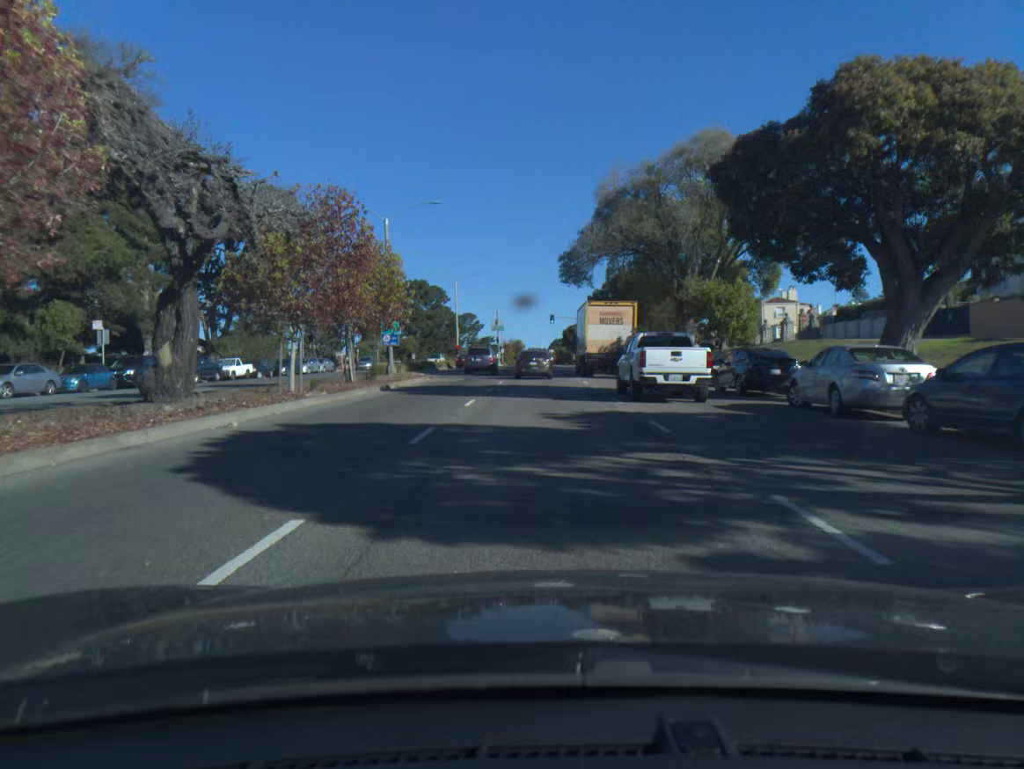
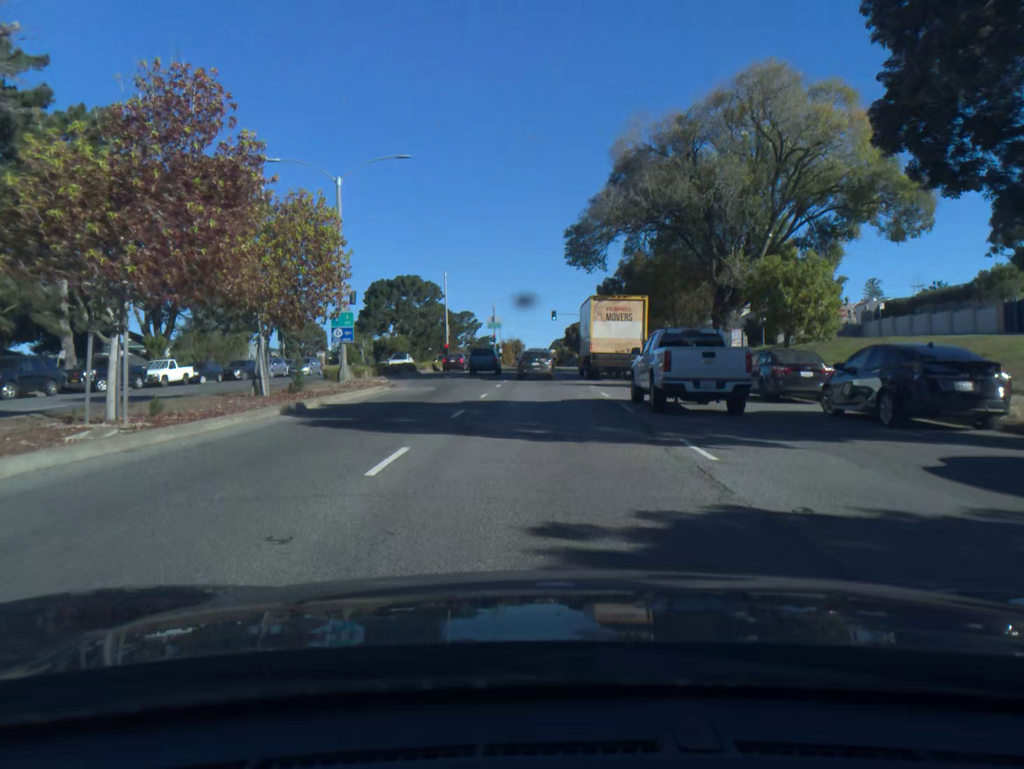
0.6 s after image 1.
(0.0, +10.1) m; 0°
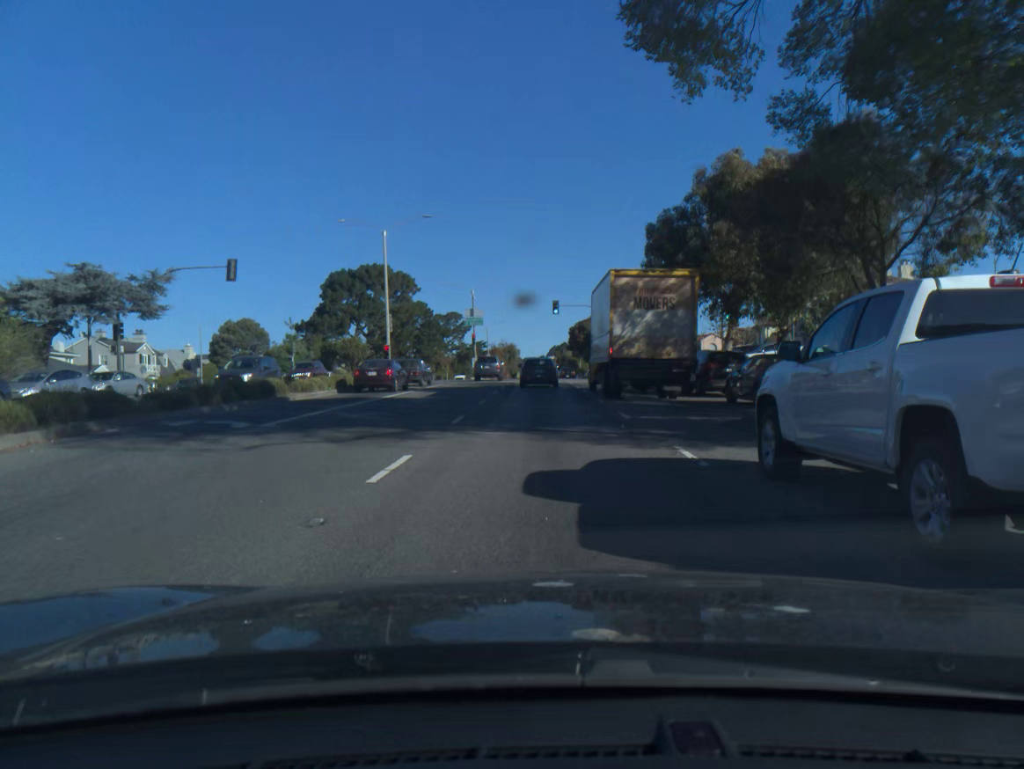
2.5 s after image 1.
(0.0, +28.1) m; 0°
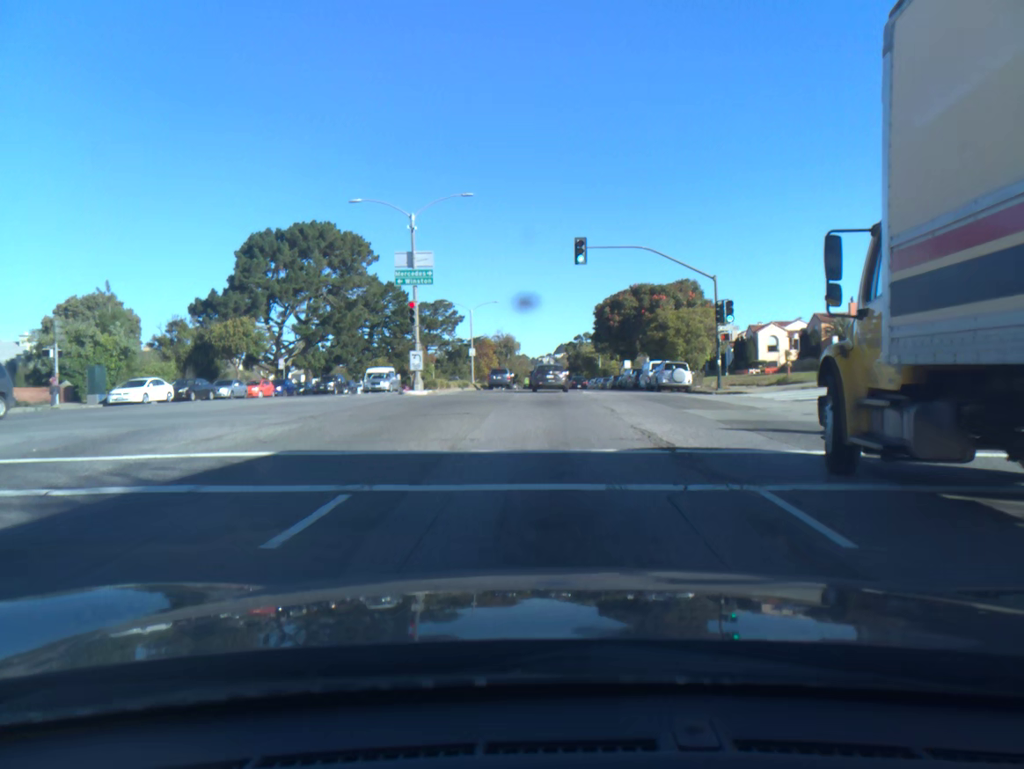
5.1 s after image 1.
(-0.1, +38.8) m; 0°
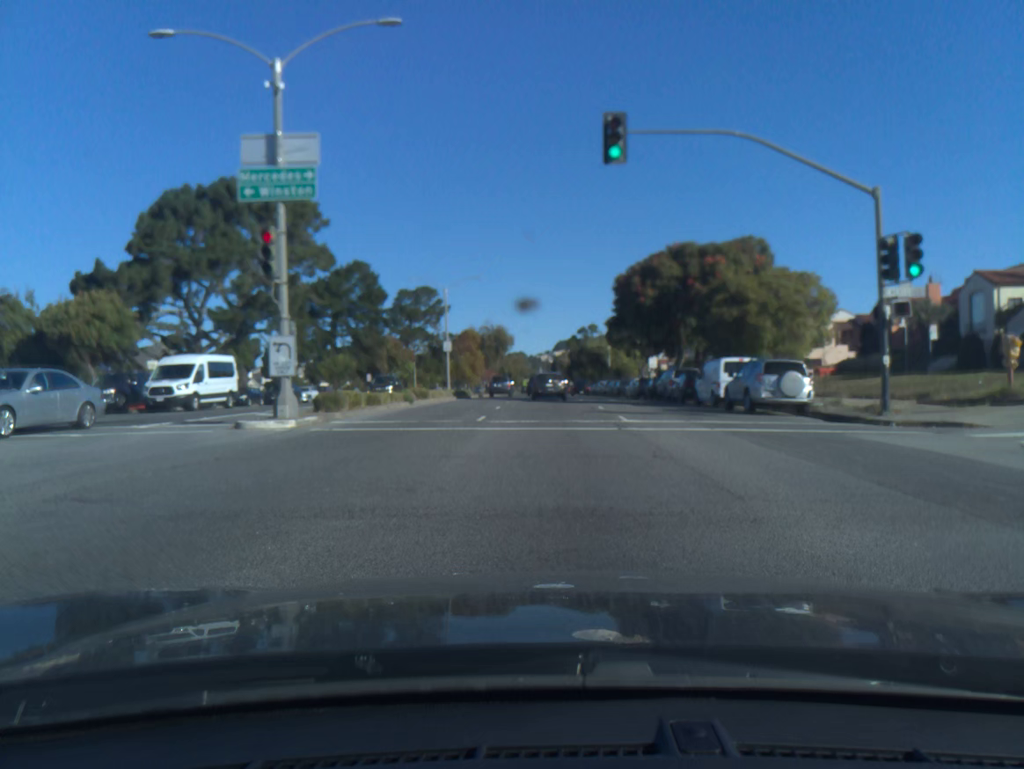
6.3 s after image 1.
(0.0, +18.2) m; 0°
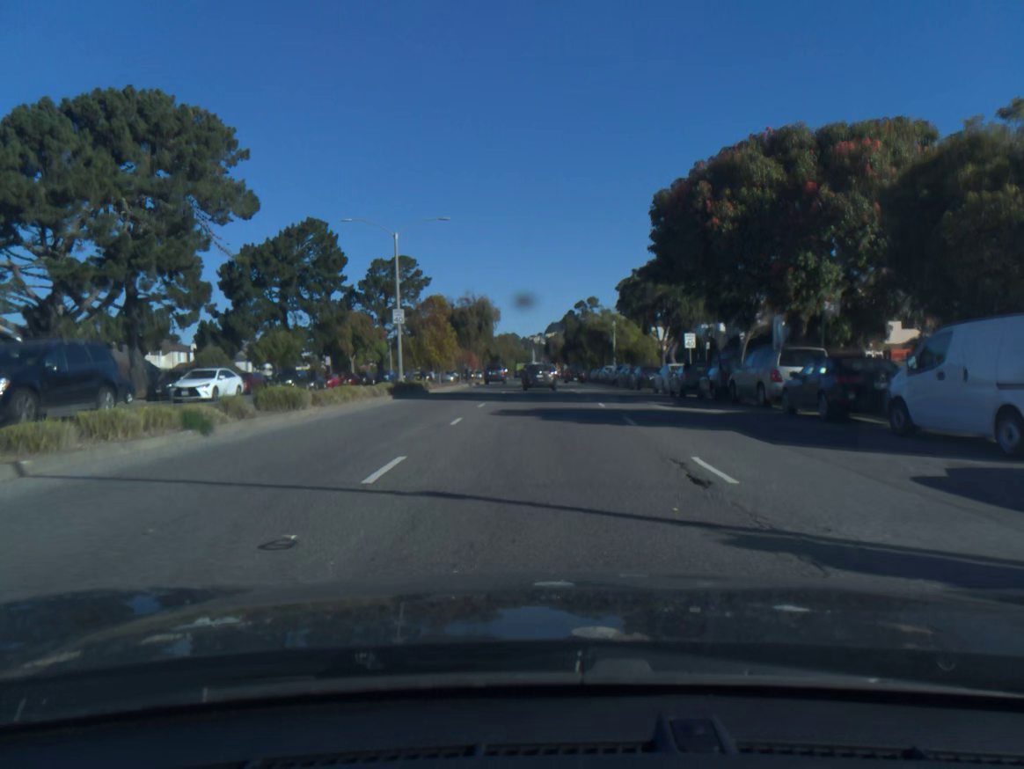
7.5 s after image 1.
(+0.1, +19.0) m; 0°
